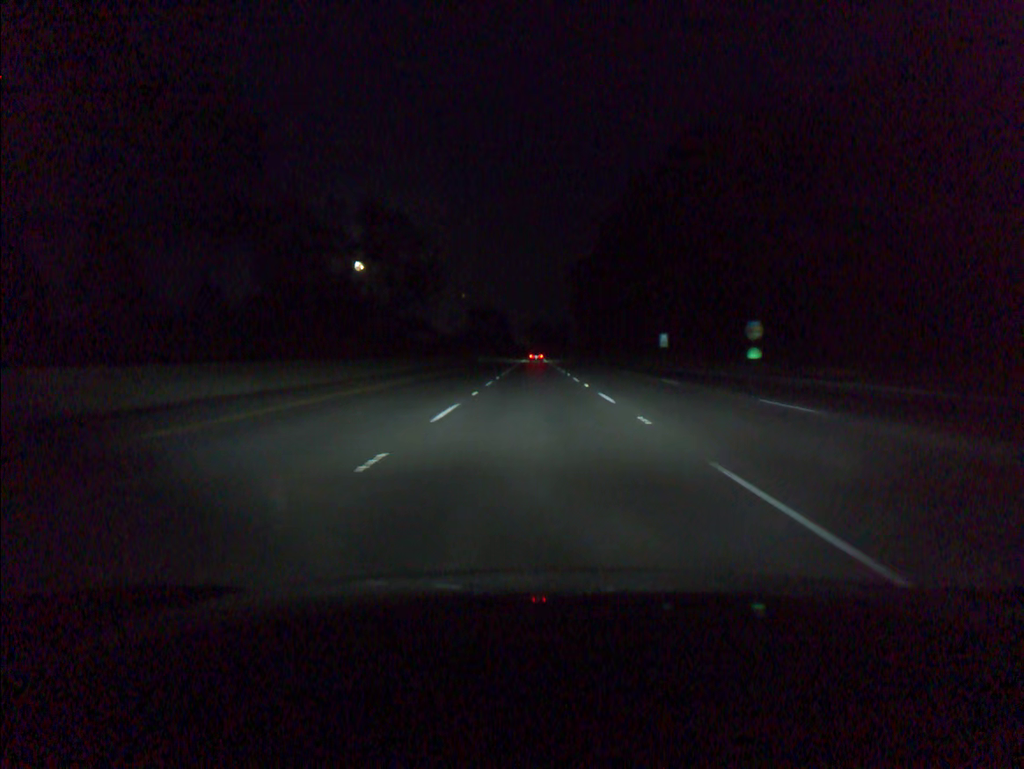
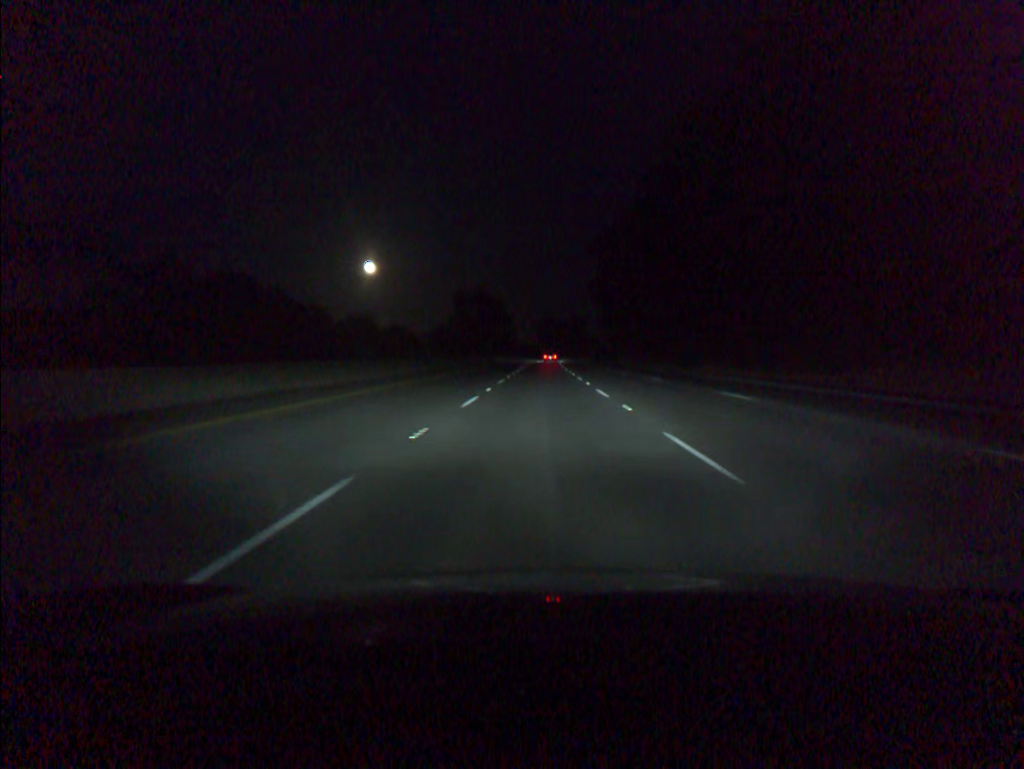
(-0.4, +69.4) m; -1°
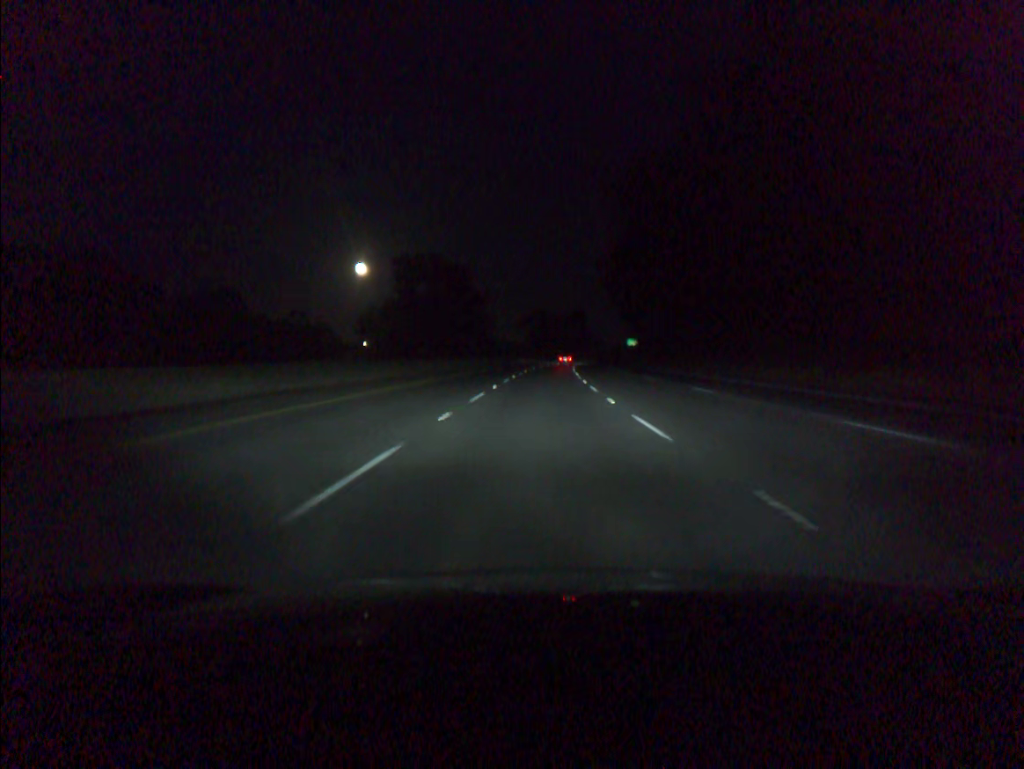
(+0.3, +69.2) m; +1°
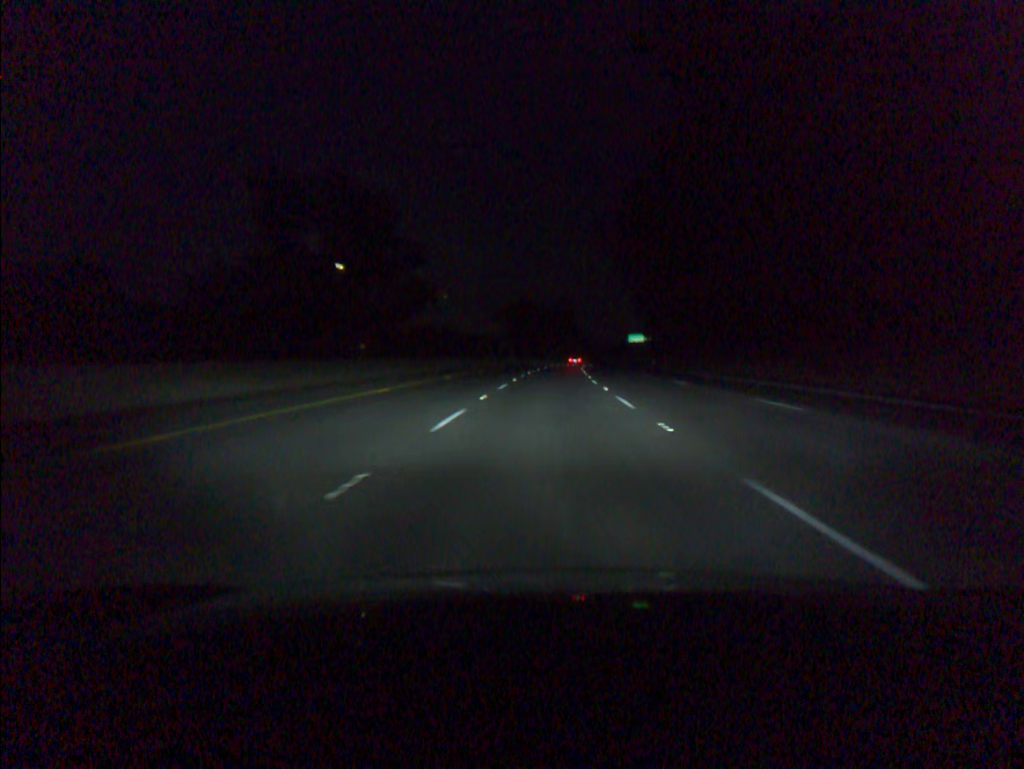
(+0.5, +51.8) m; +1°
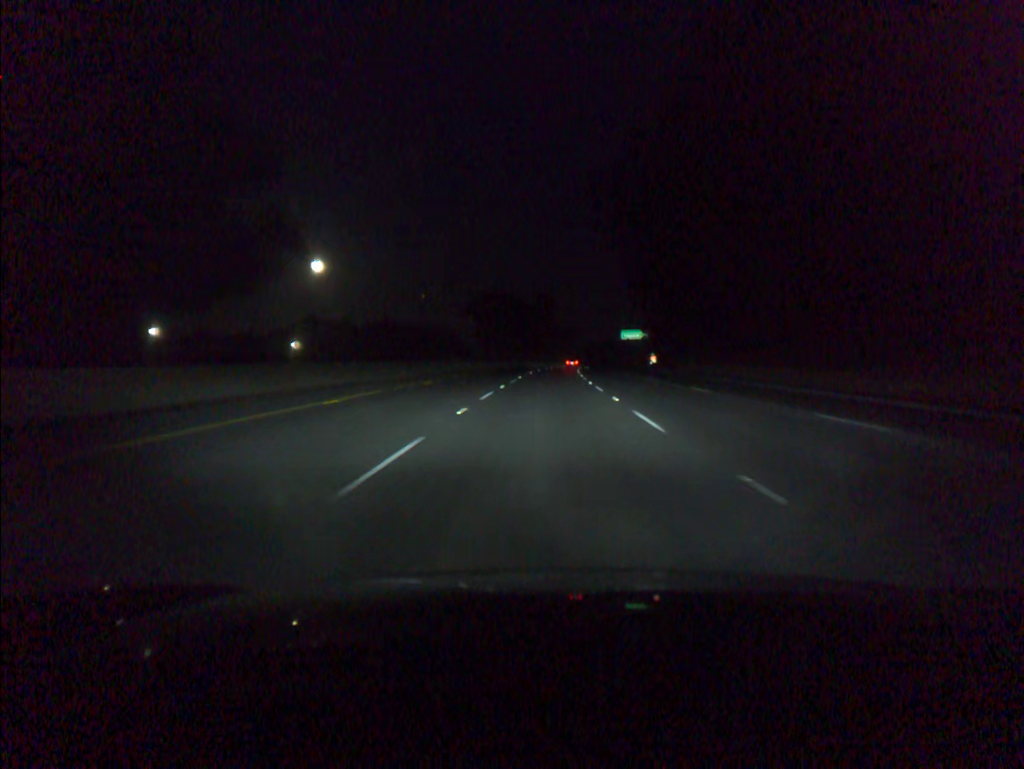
(+0.5, +34.6) m; +2°
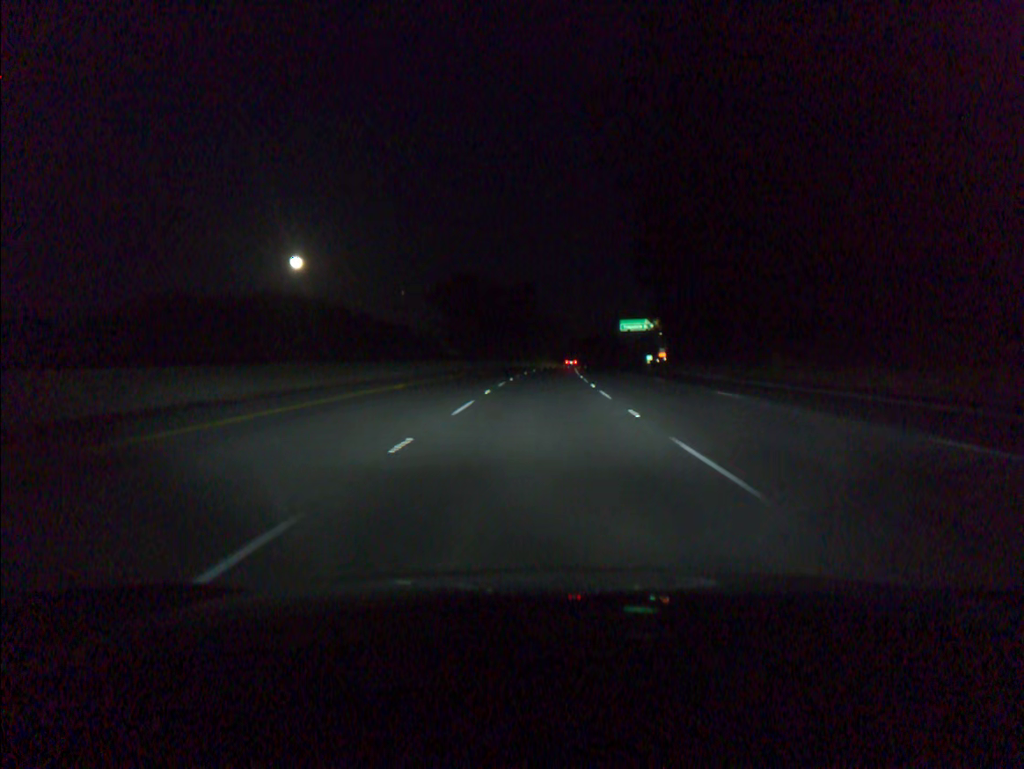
(+0.4, +34.6) m; +1°
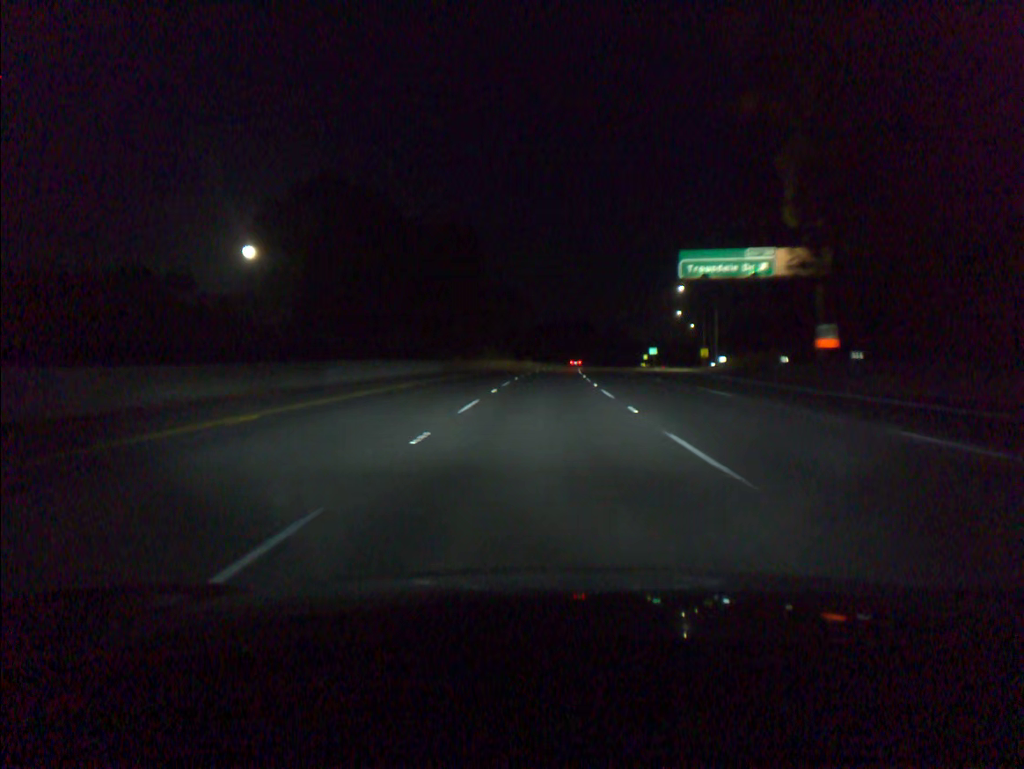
(+2.0, +86.8) m; +3°
